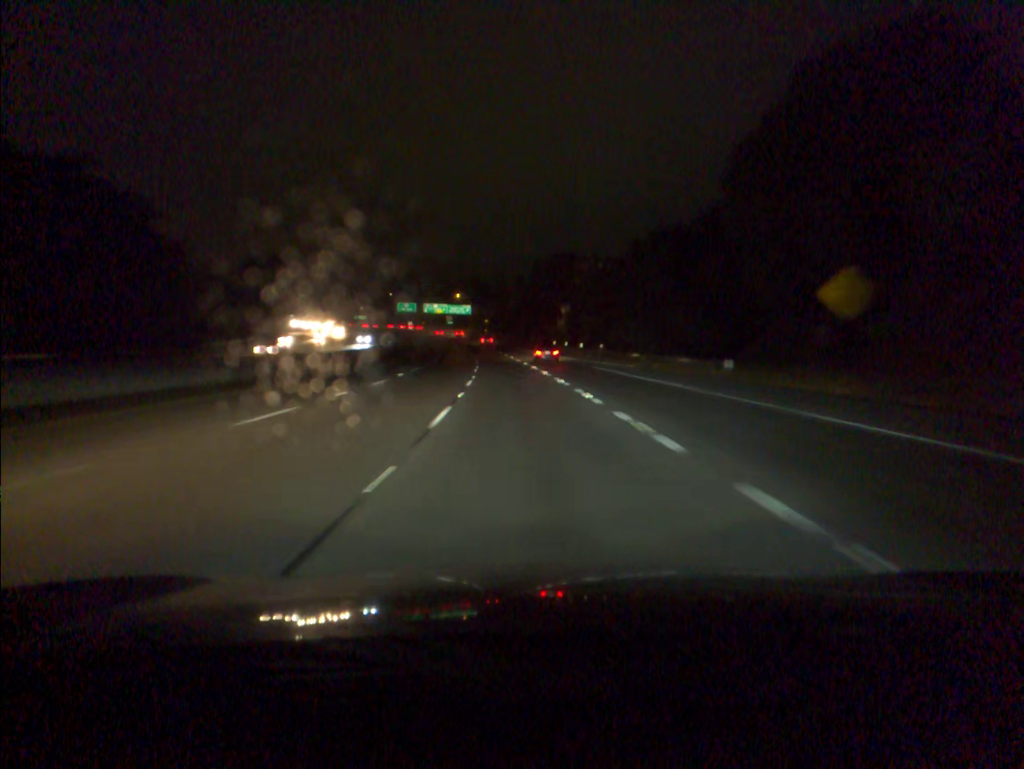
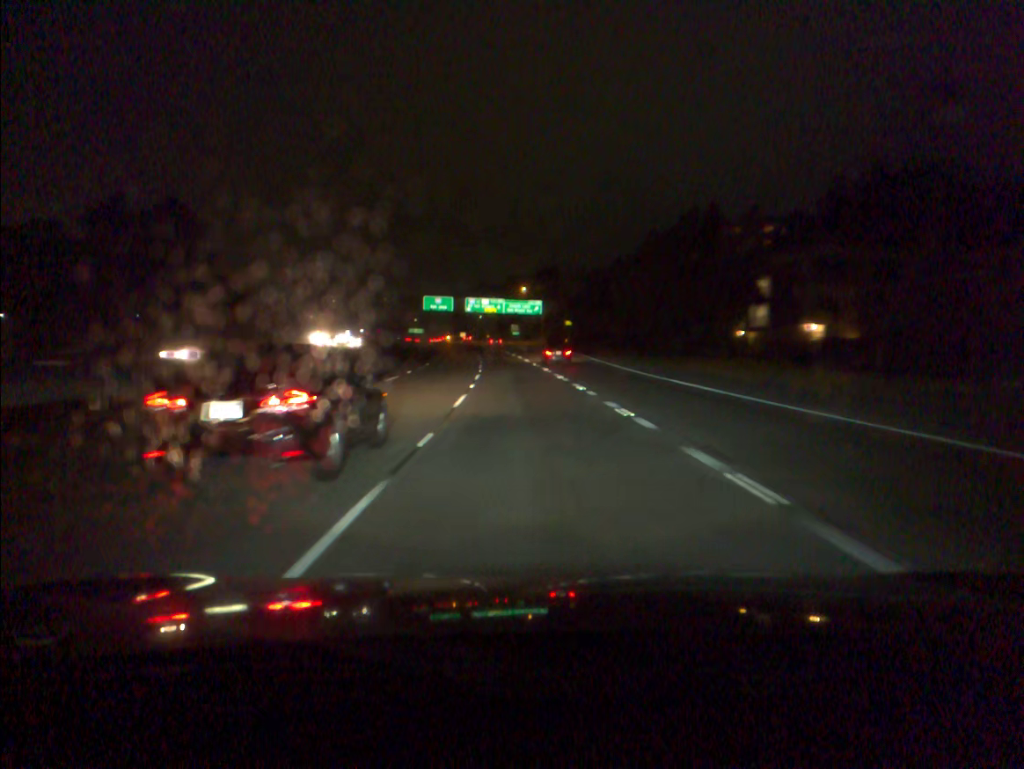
(-4.9, +95.3) m; -6°
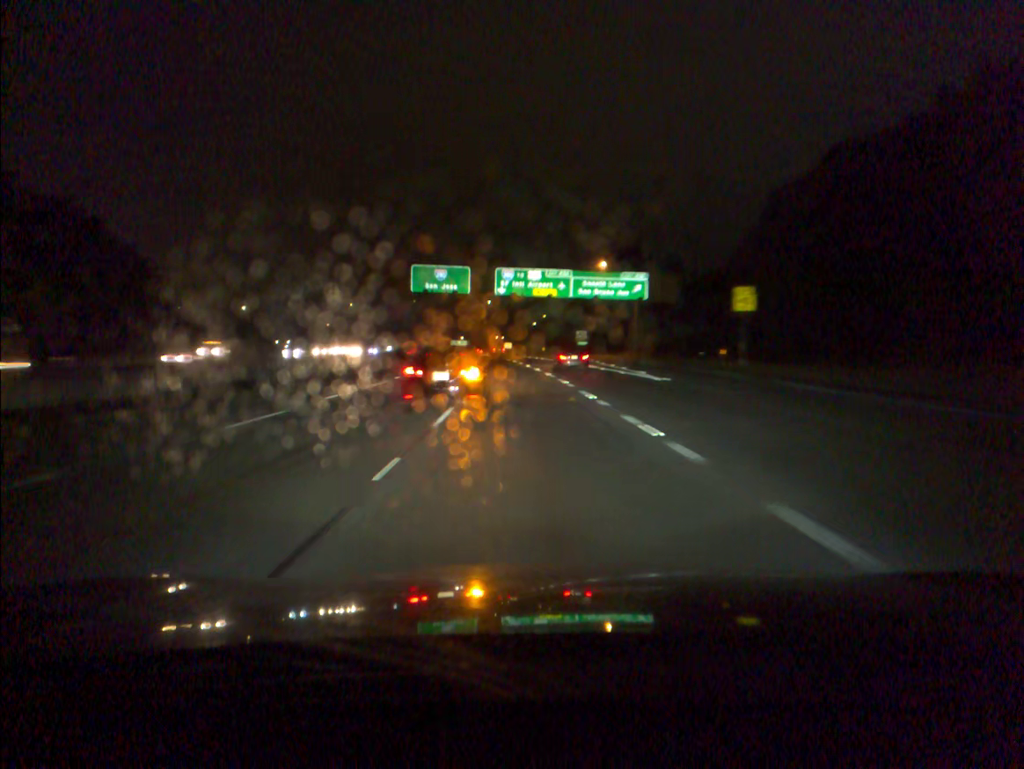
(-2.7, +75.5) m; -4°
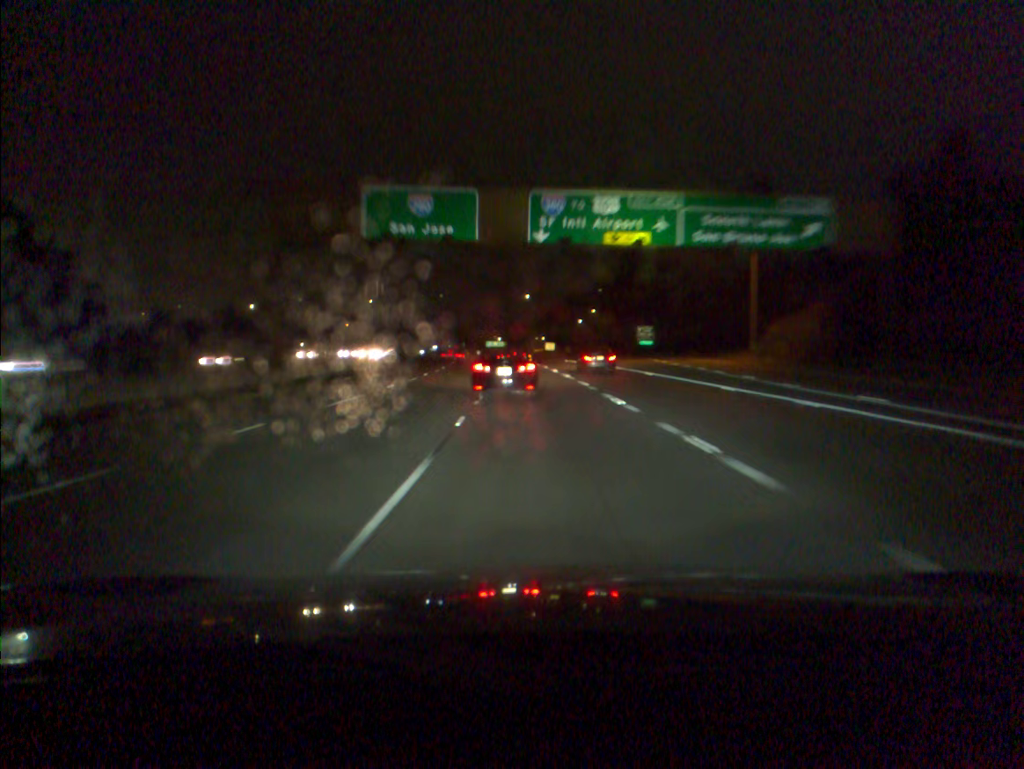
(-1.0, +37.5) m; -3°
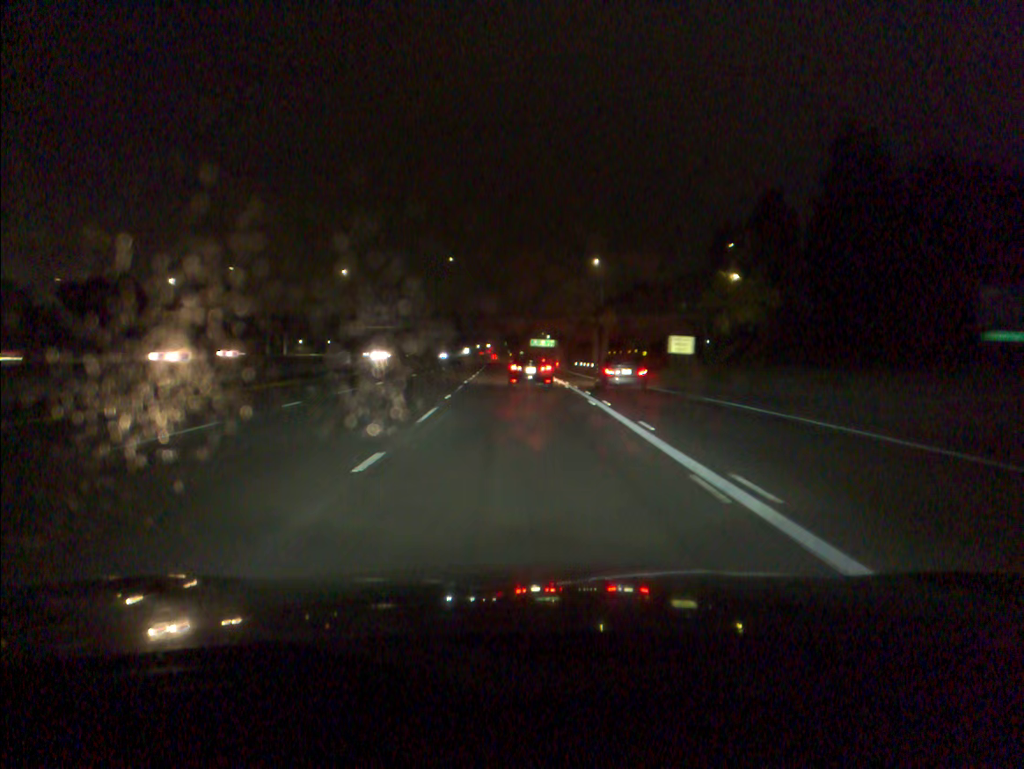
(-2.7, +92.3) m; -4°
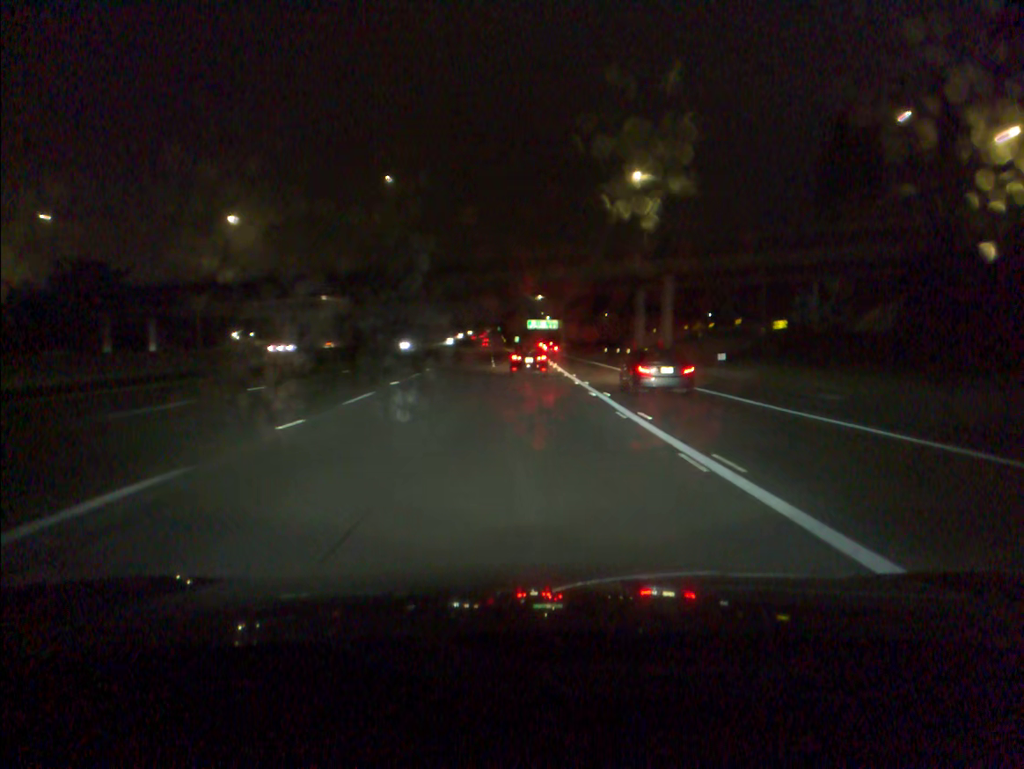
(+0.1, +55.4) m; 0°
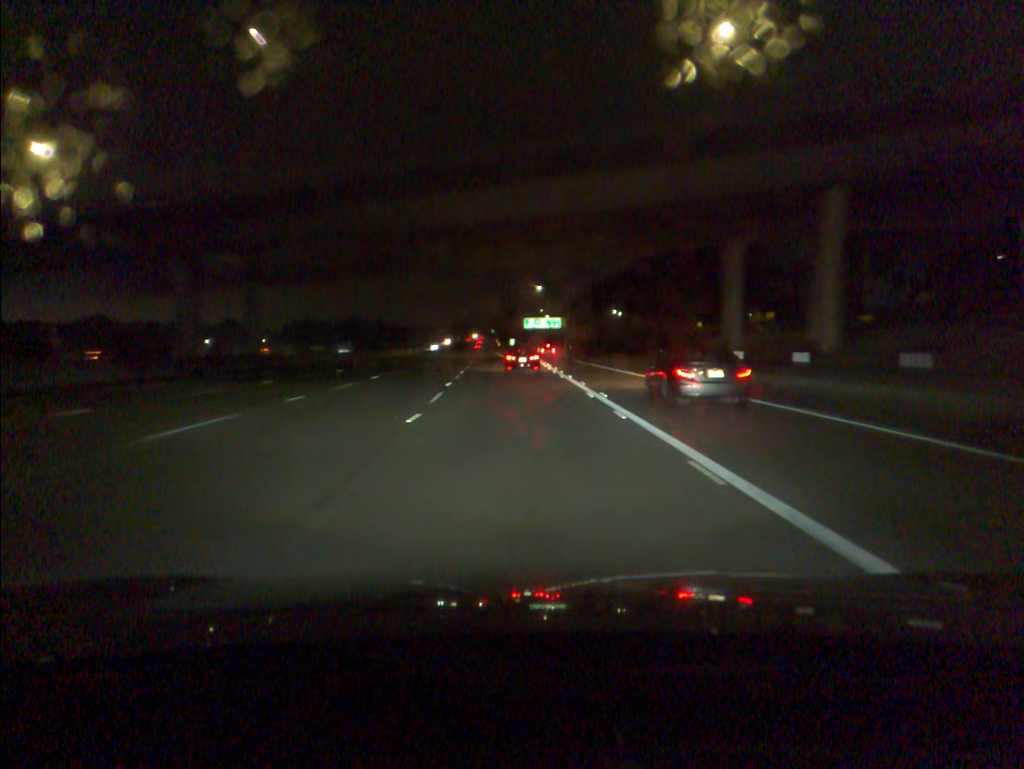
(+0.1, +37.2) m; 0°
